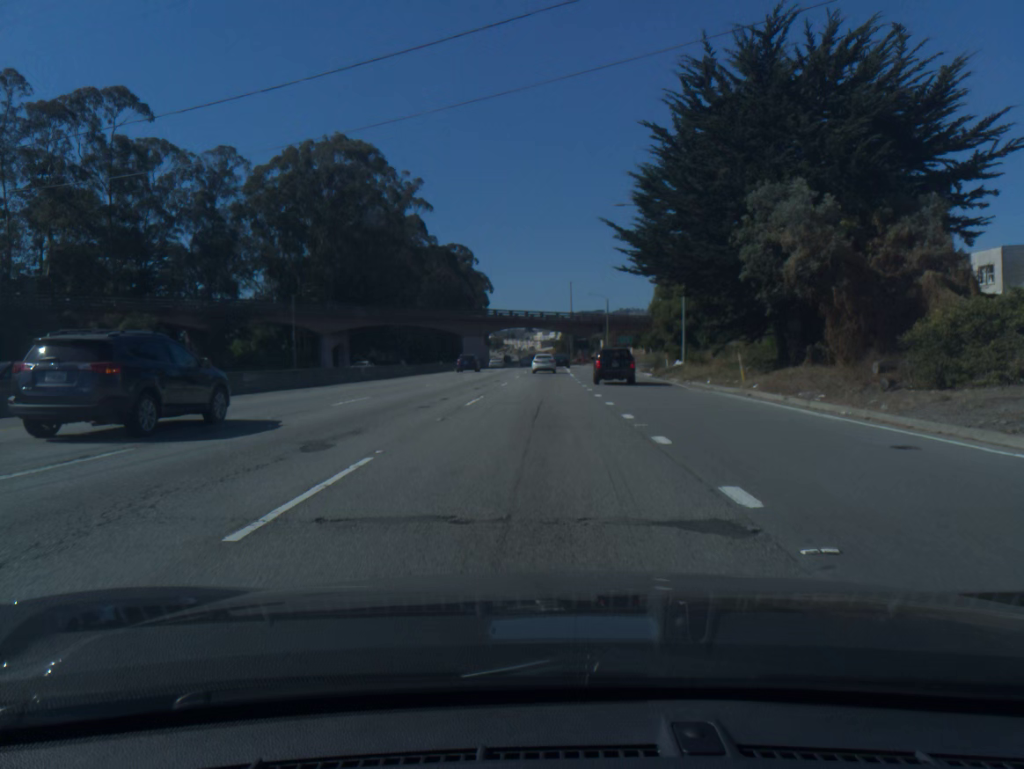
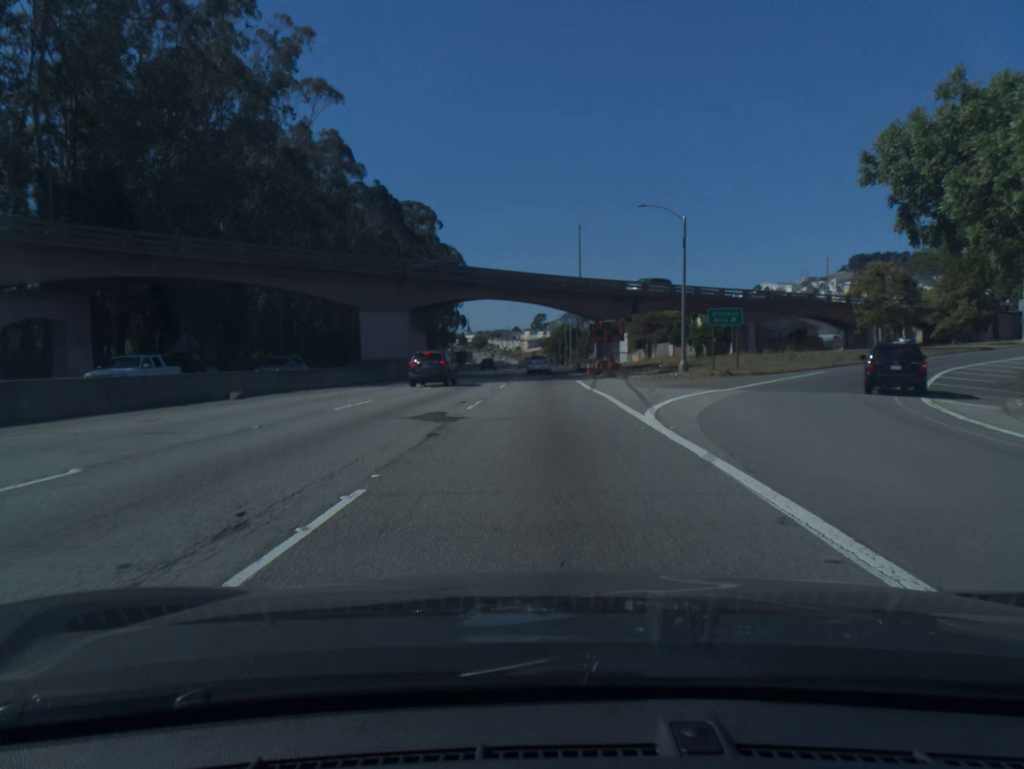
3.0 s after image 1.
(+0.3, +60.7) m; +1°
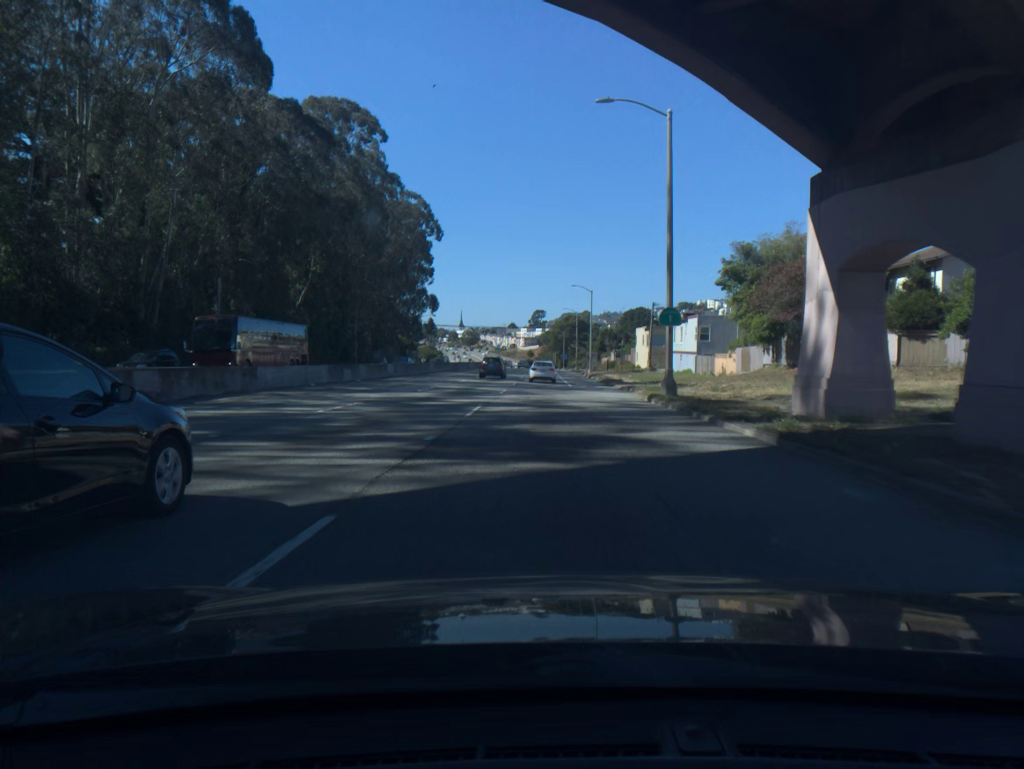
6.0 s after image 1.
(-0.2, +61.0) m; 0°
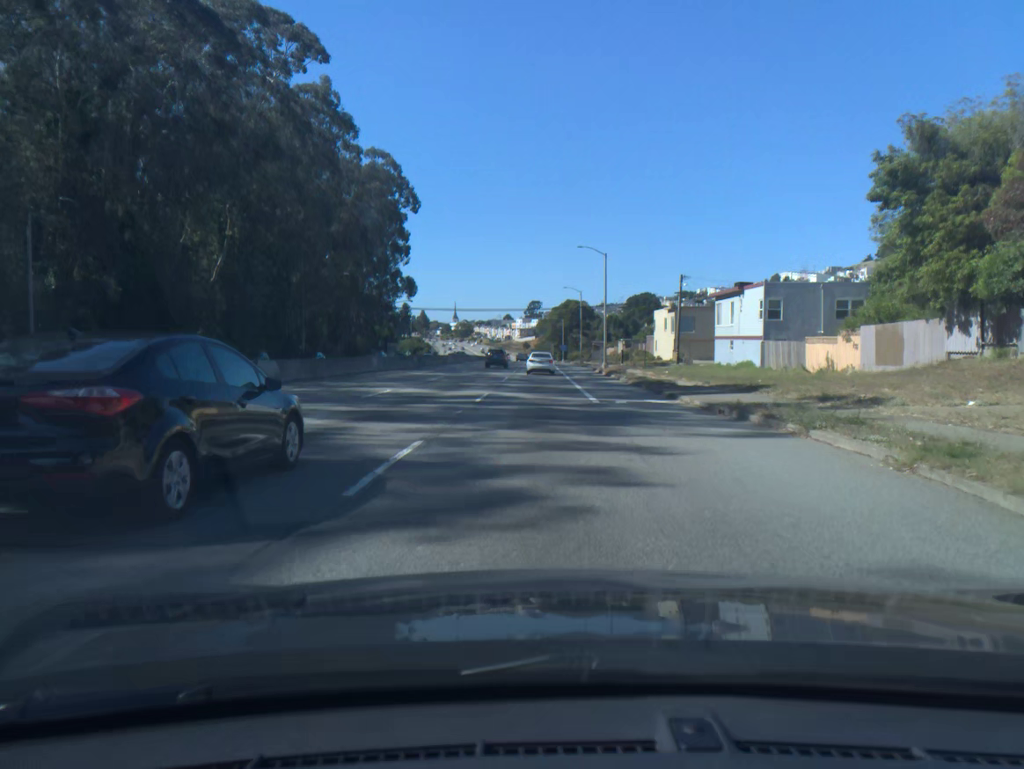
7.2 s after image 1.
(+0.1, +24.1) m; 0°
